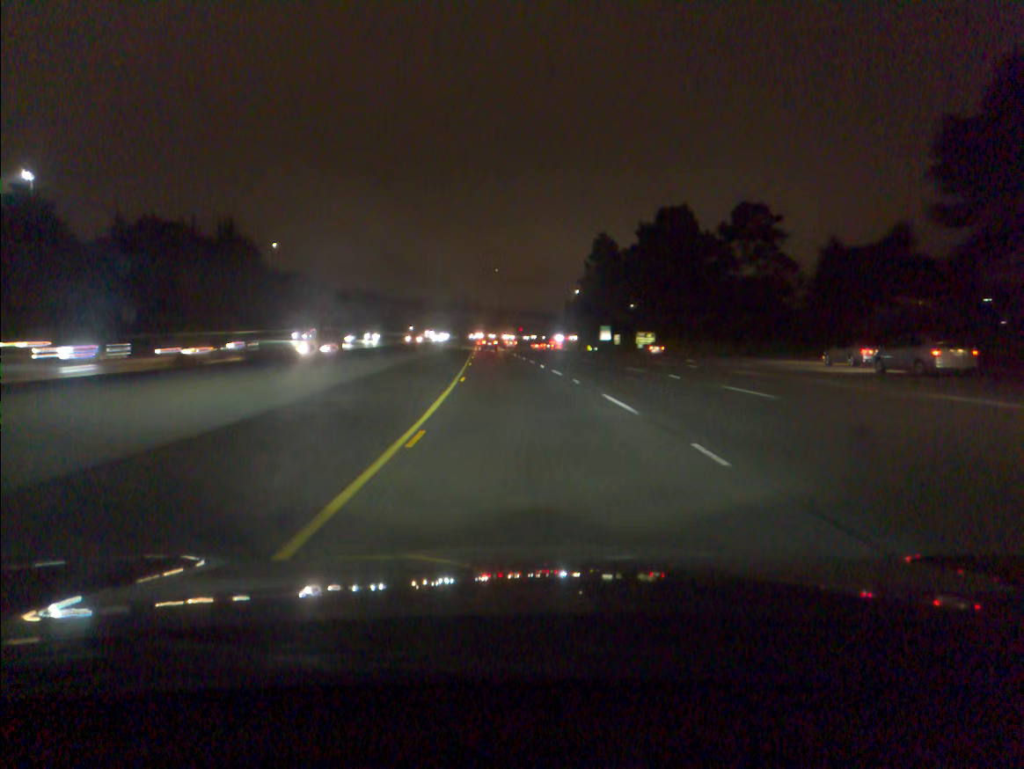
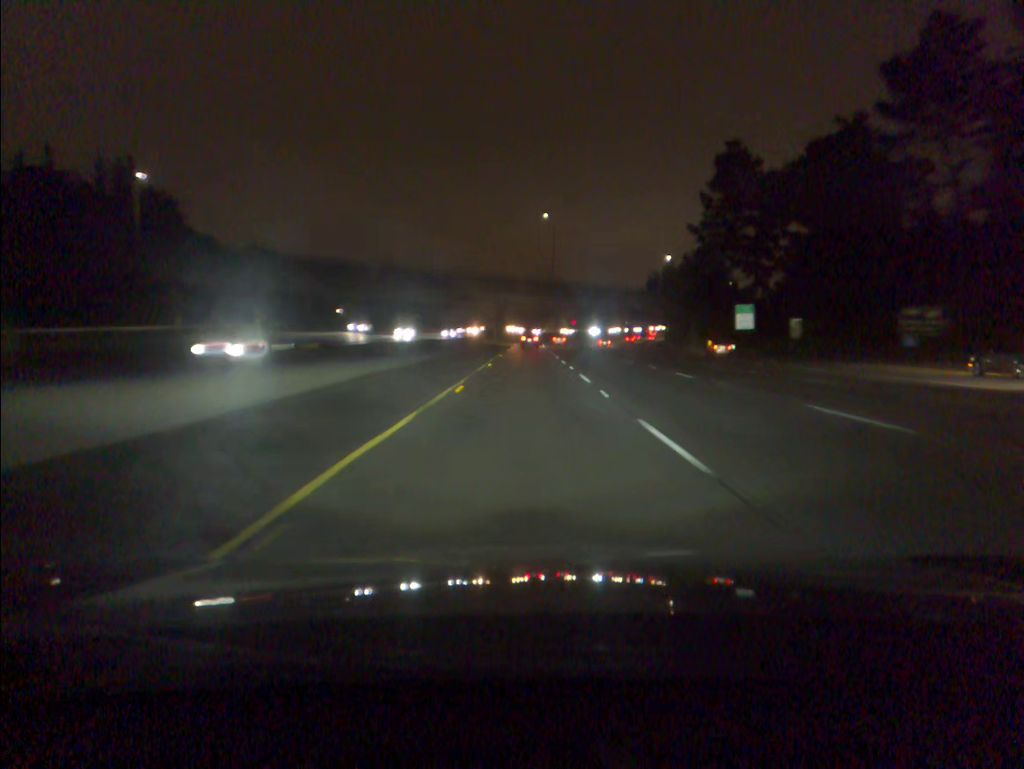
(-3.2, +78.7) m; -4°
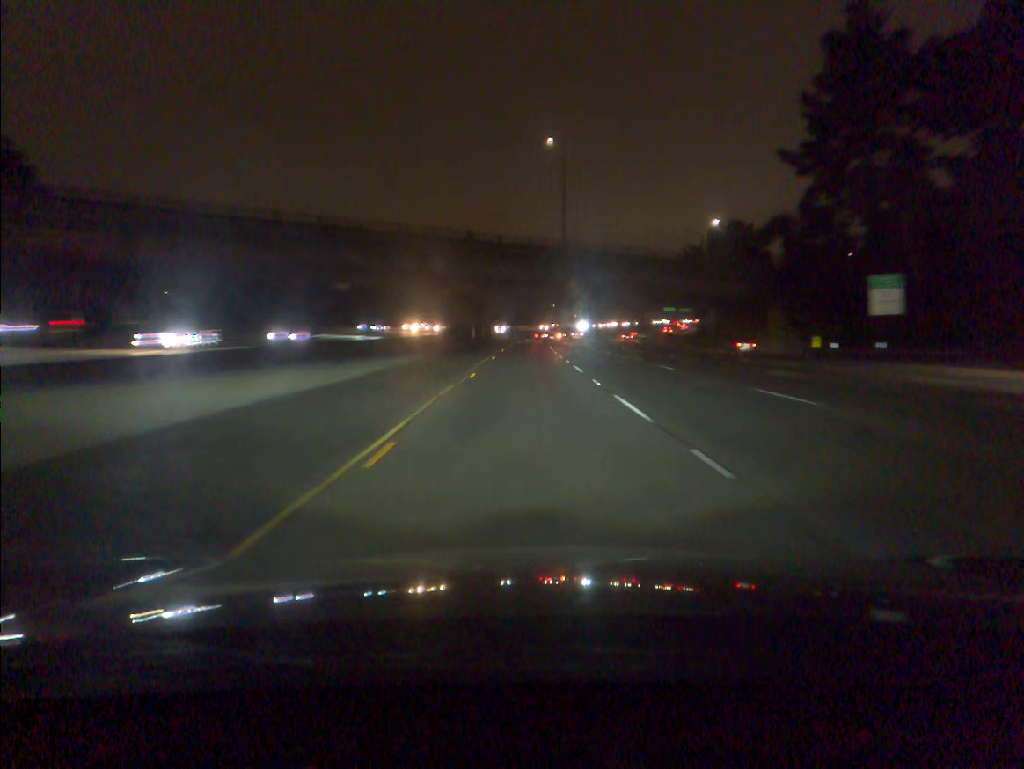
(+0.1, +39.9) m; 0°
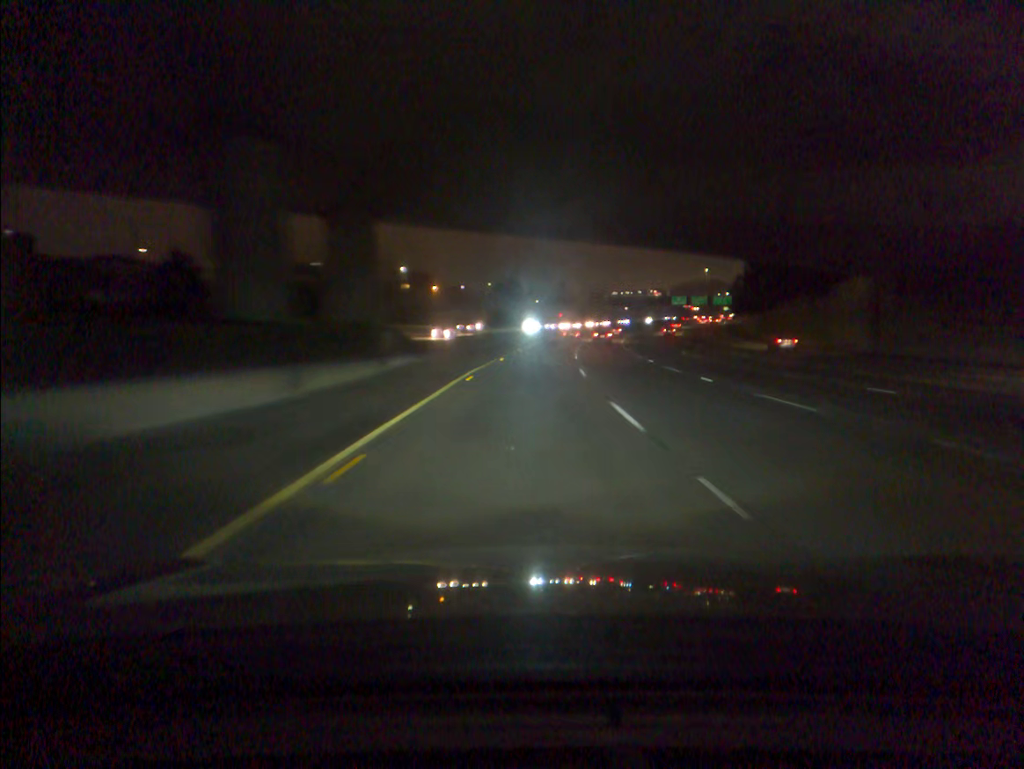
(+0.4, +59.2) m; +1°
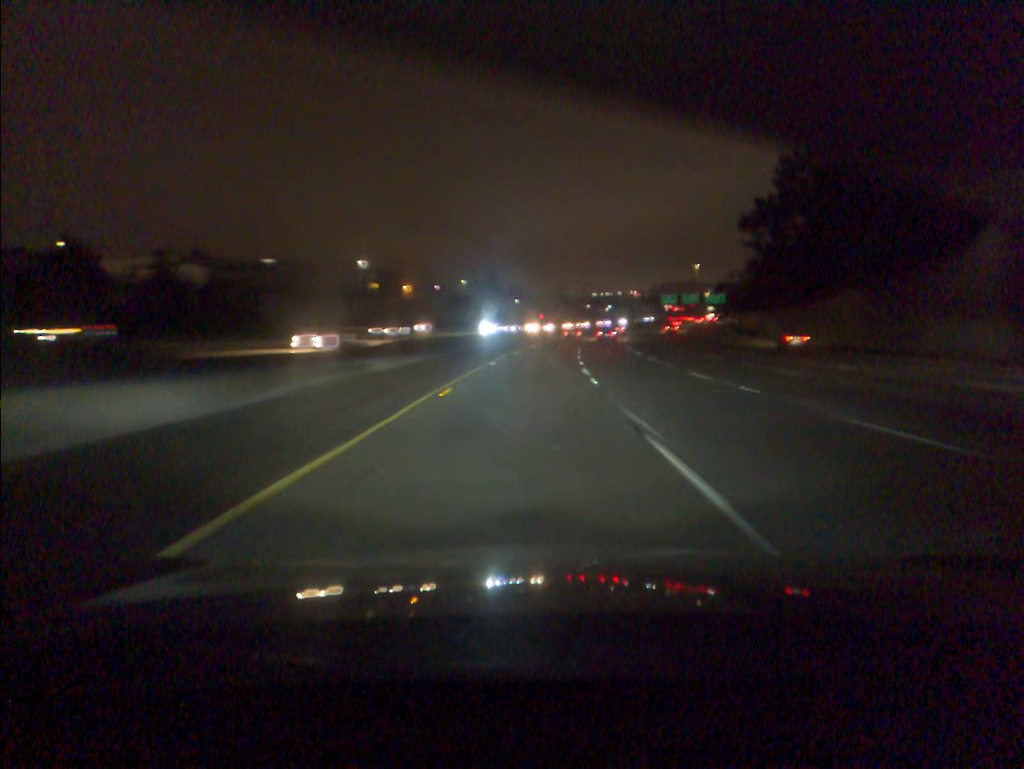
(+0.2, +19.9) m; +1°
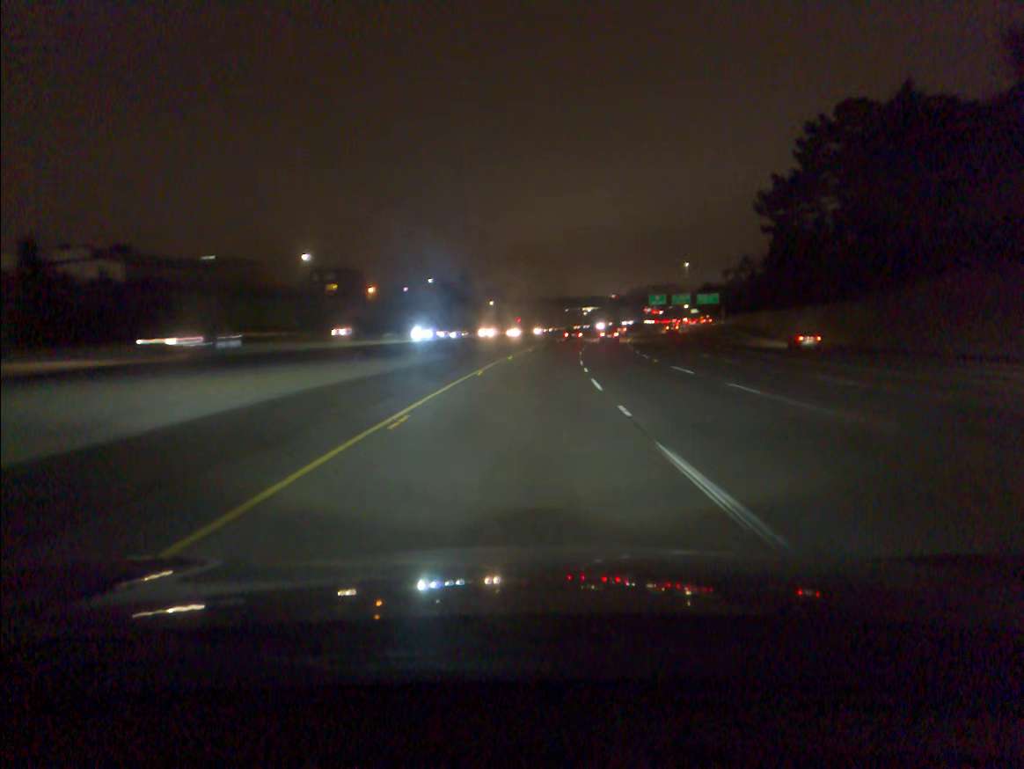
(+0.3, +20.1) m; +2°
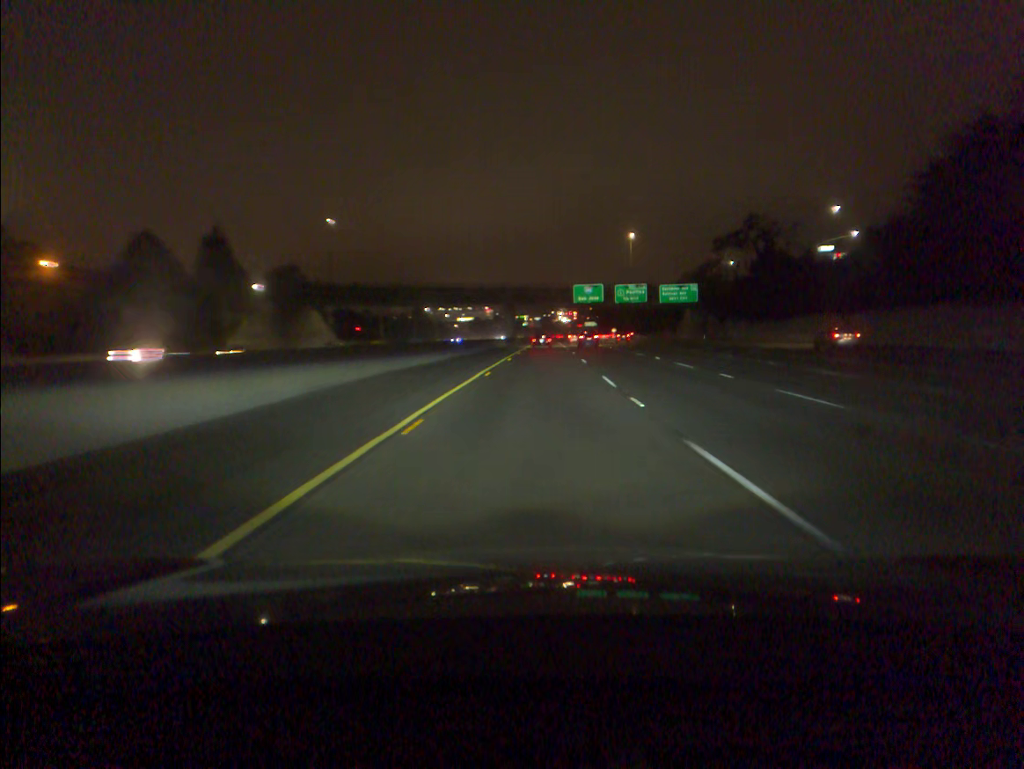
(+8.0, +102.0) m; +9°
